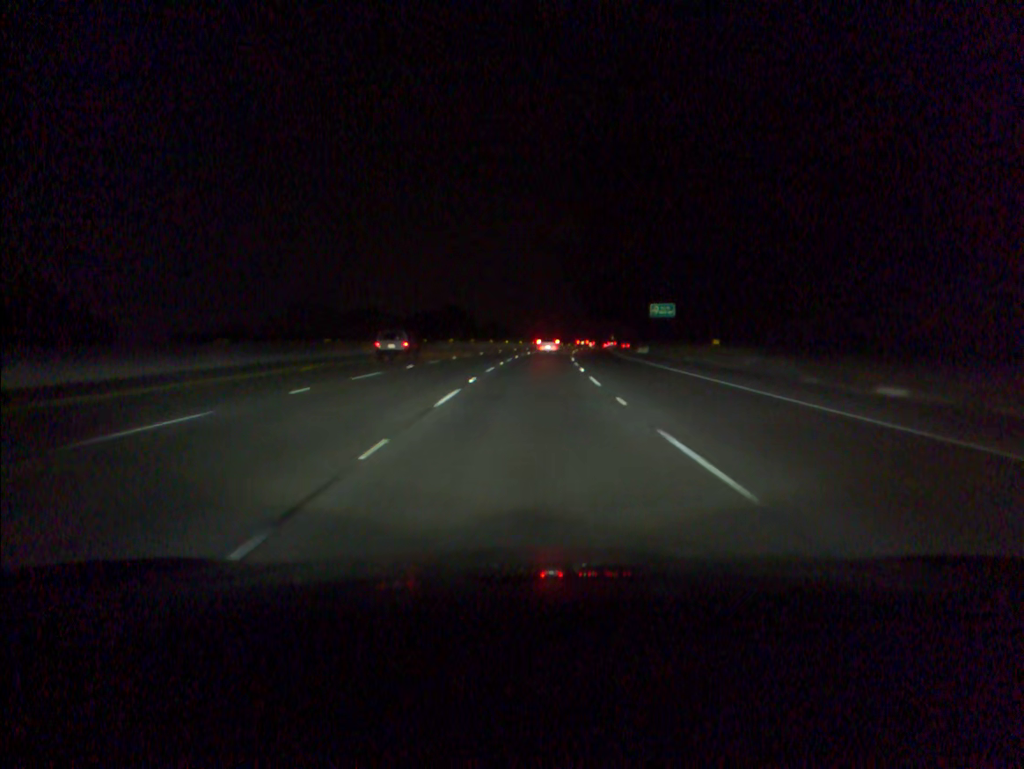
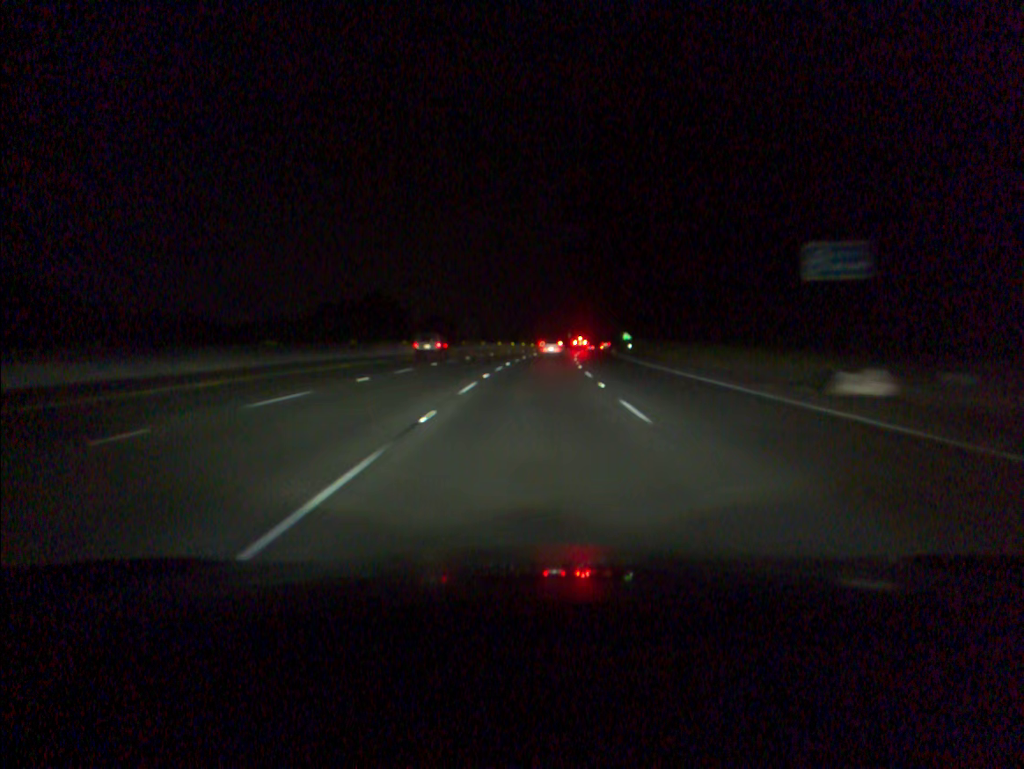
(+1.4, +52.7) m; +3°
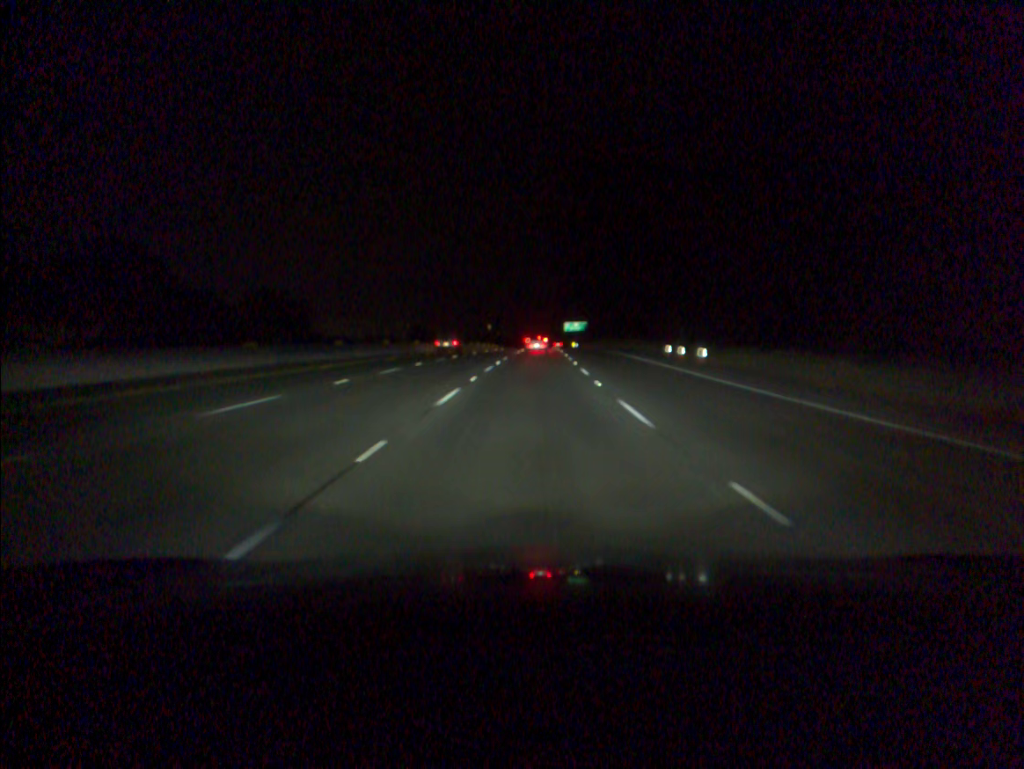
(+4.7, +88.5) m; +6°
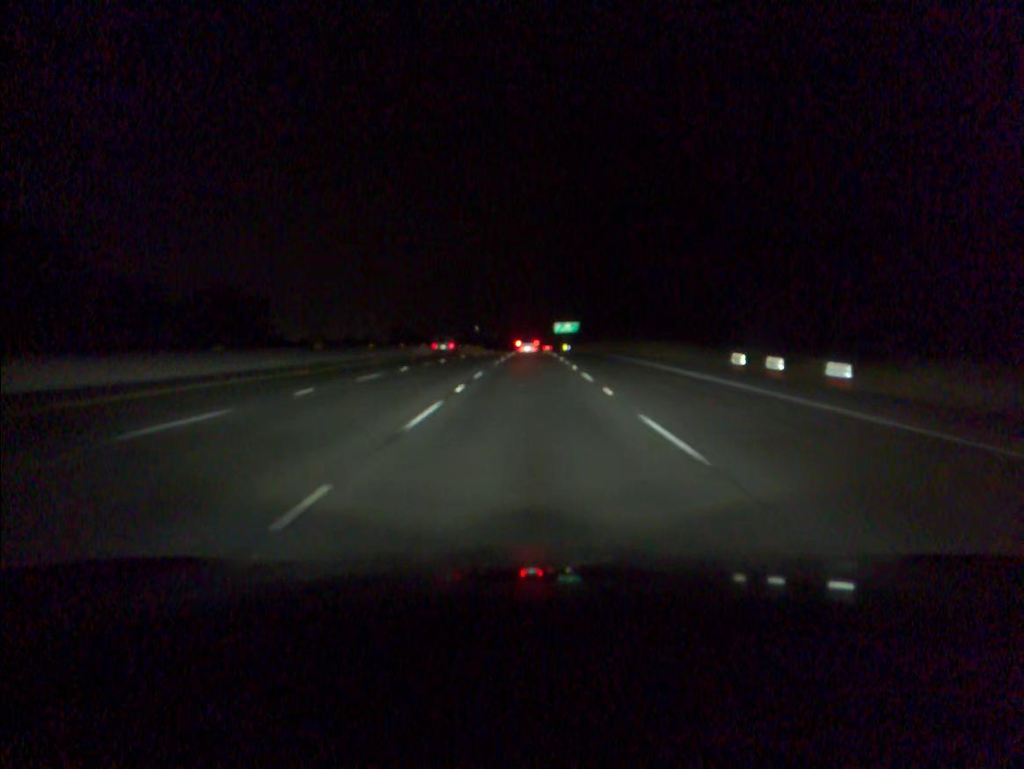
(+0.1, +17.8) m; +1°
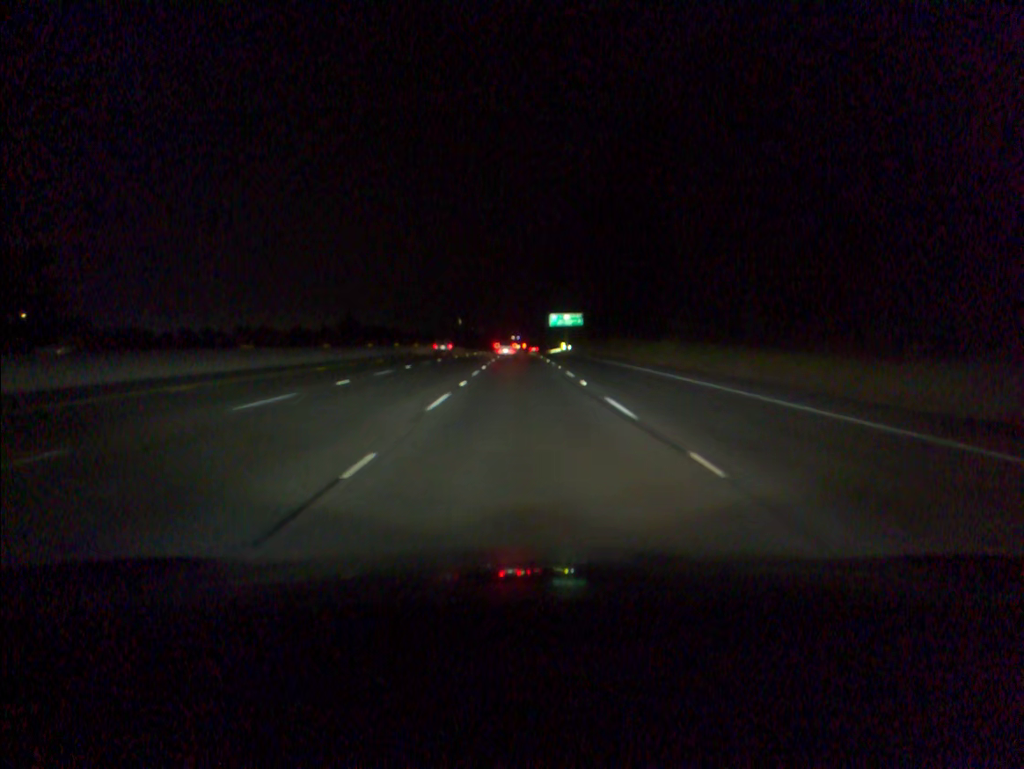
(+0.5, +53.6) m; +1°
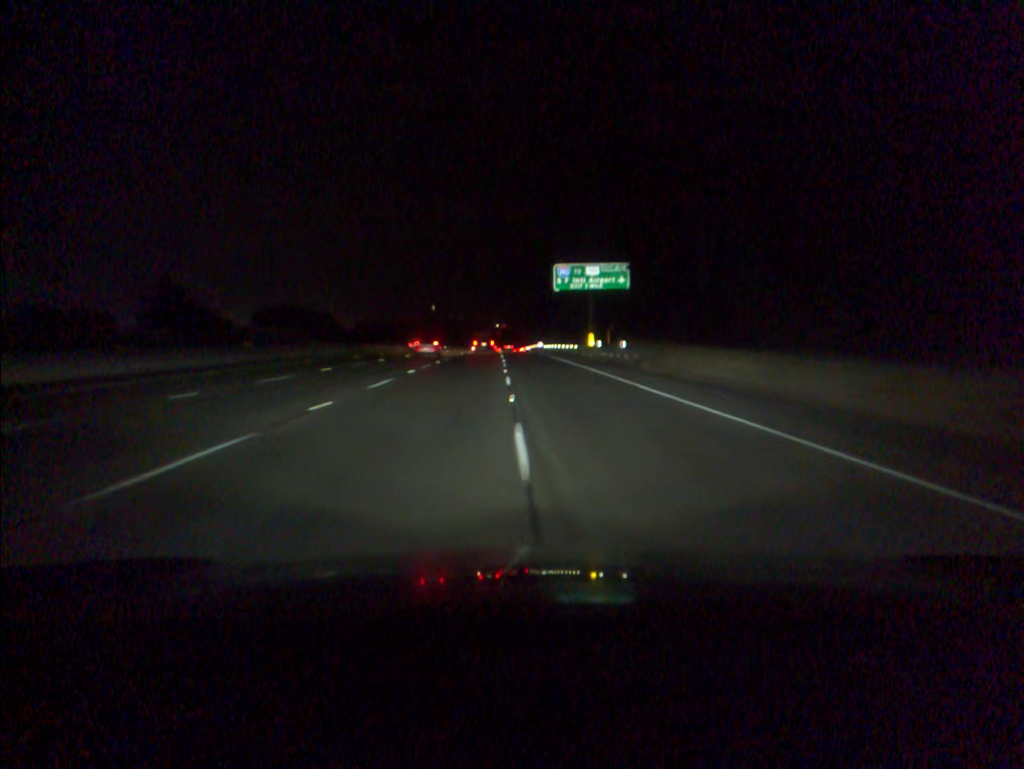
(+1.4, +93.5) m; +1°
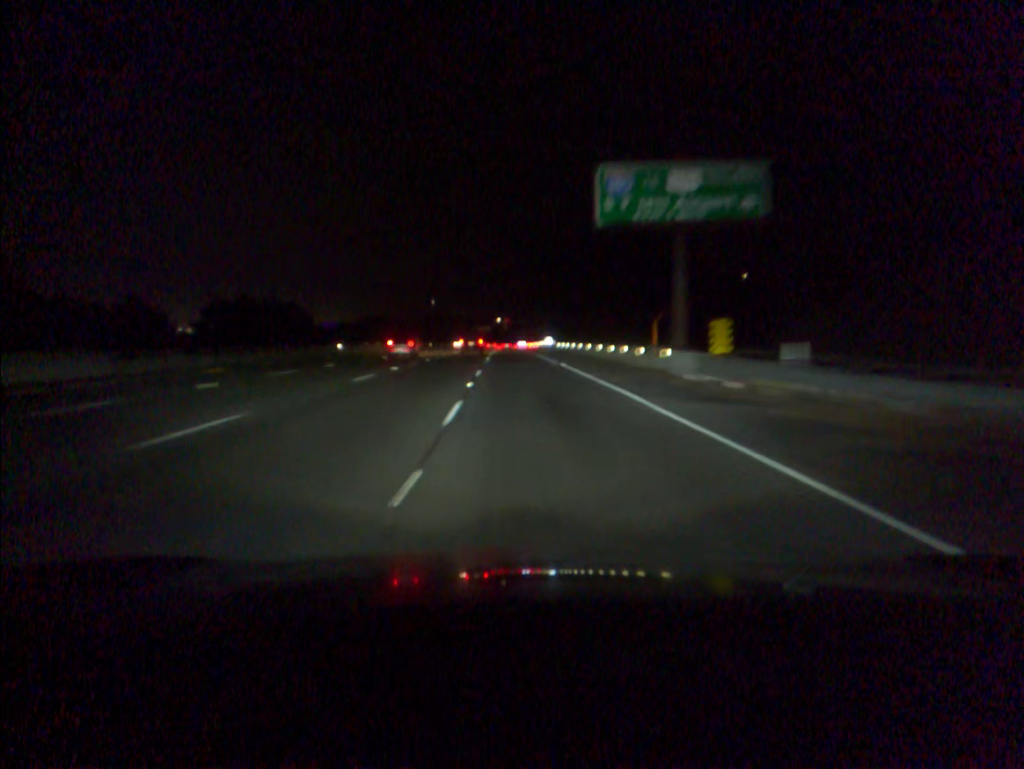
(0.0, +39.5) m; 0°
